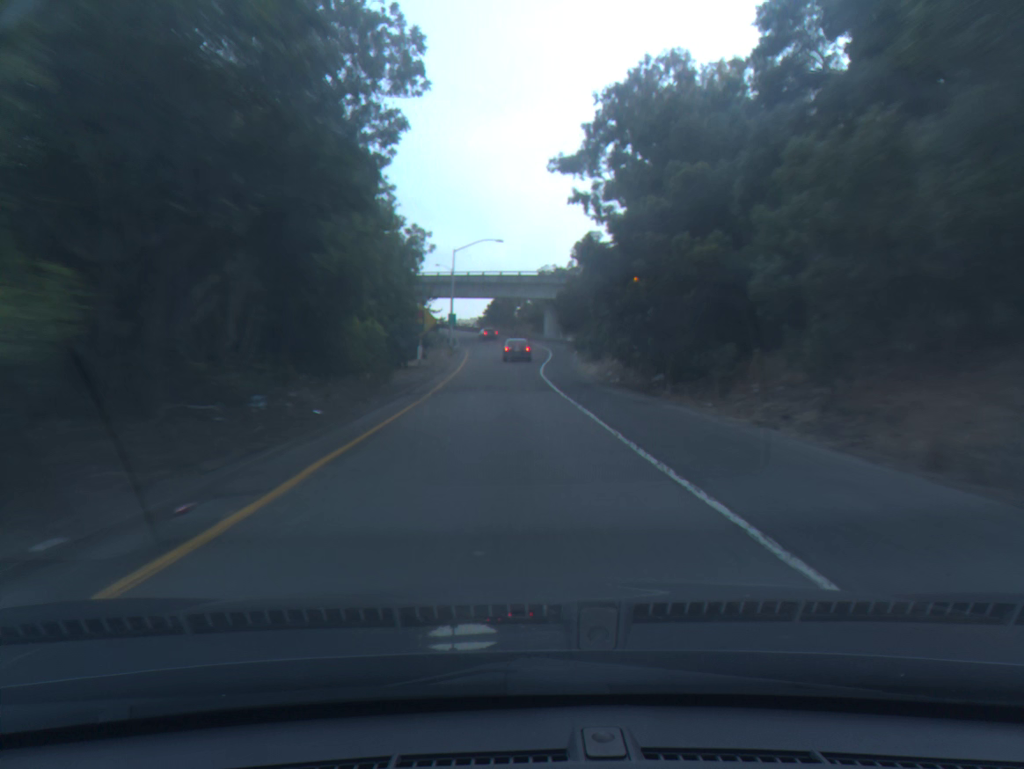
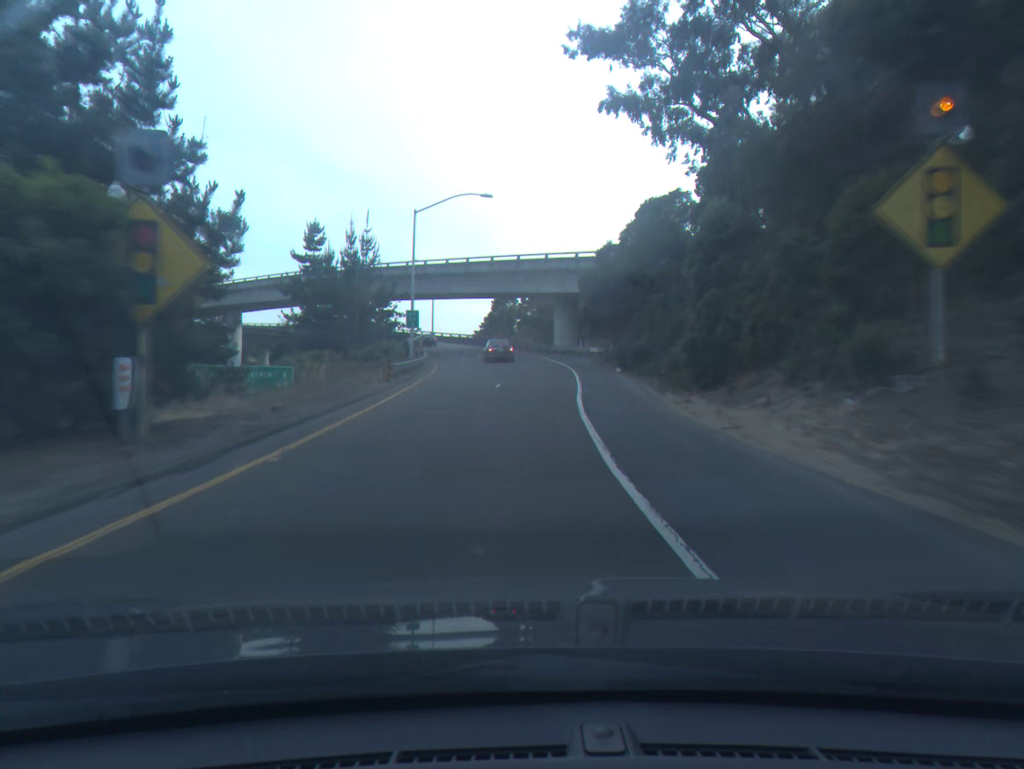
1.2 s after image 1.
(0.0, +28.3) m; 0°
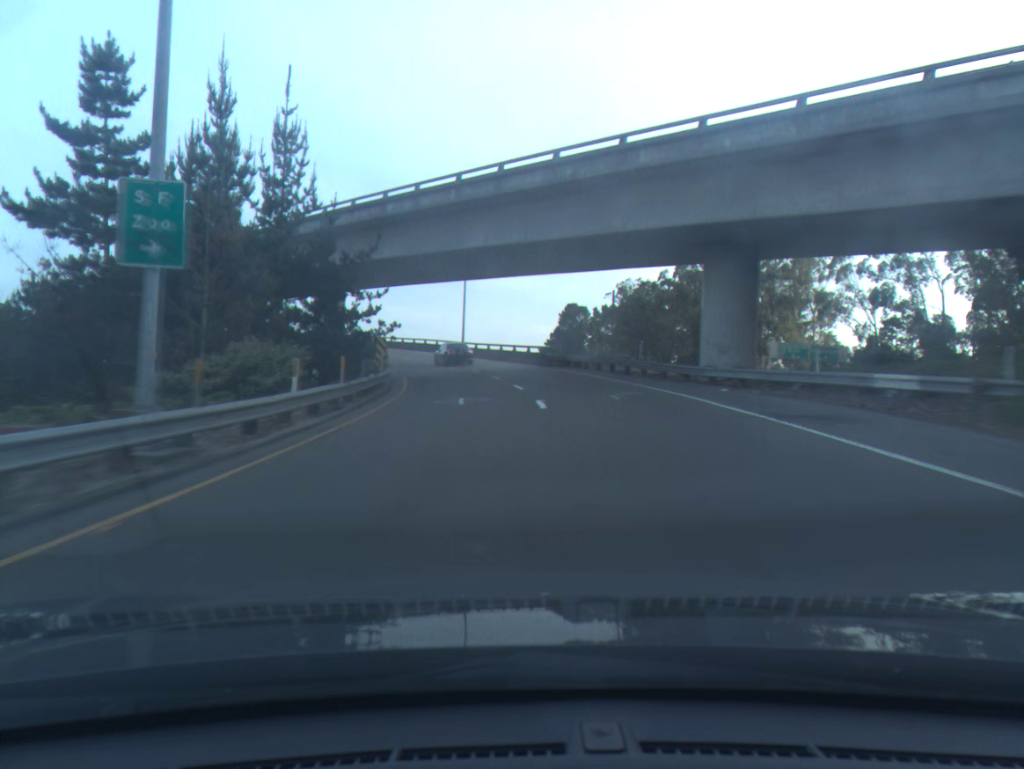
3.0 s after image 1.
(-0.9, +38.0) m; -5°
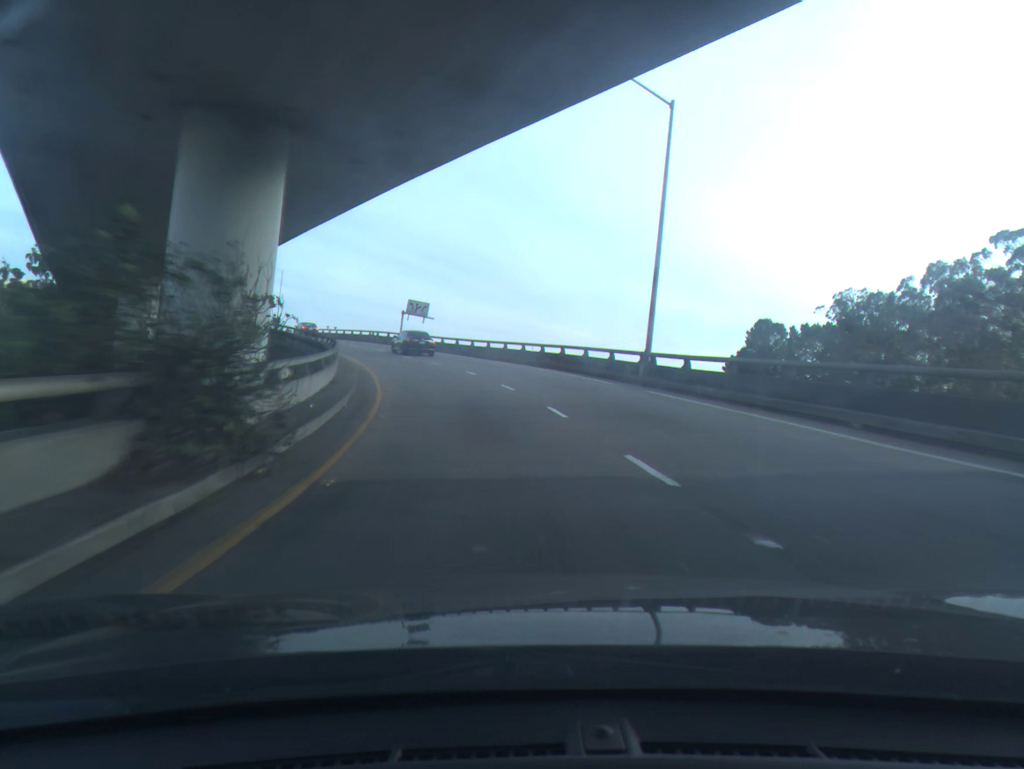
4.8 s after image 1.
(-3.4, +37.2) m; -11°
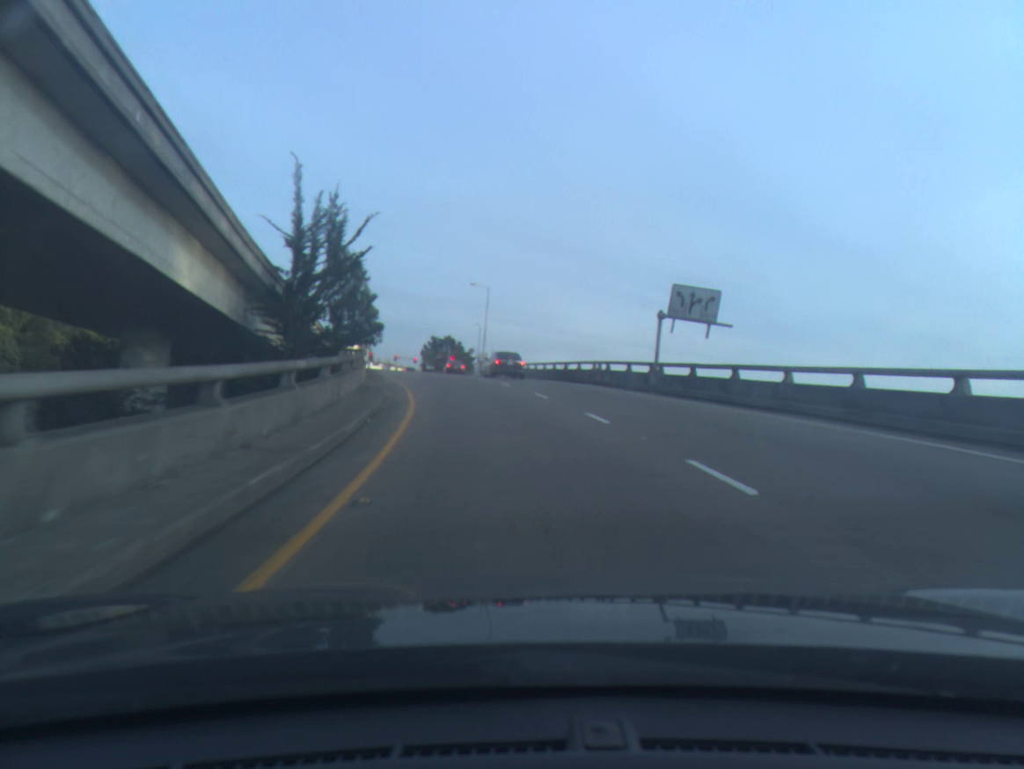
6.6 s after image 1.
(-5.4, +36.2) m; -17°
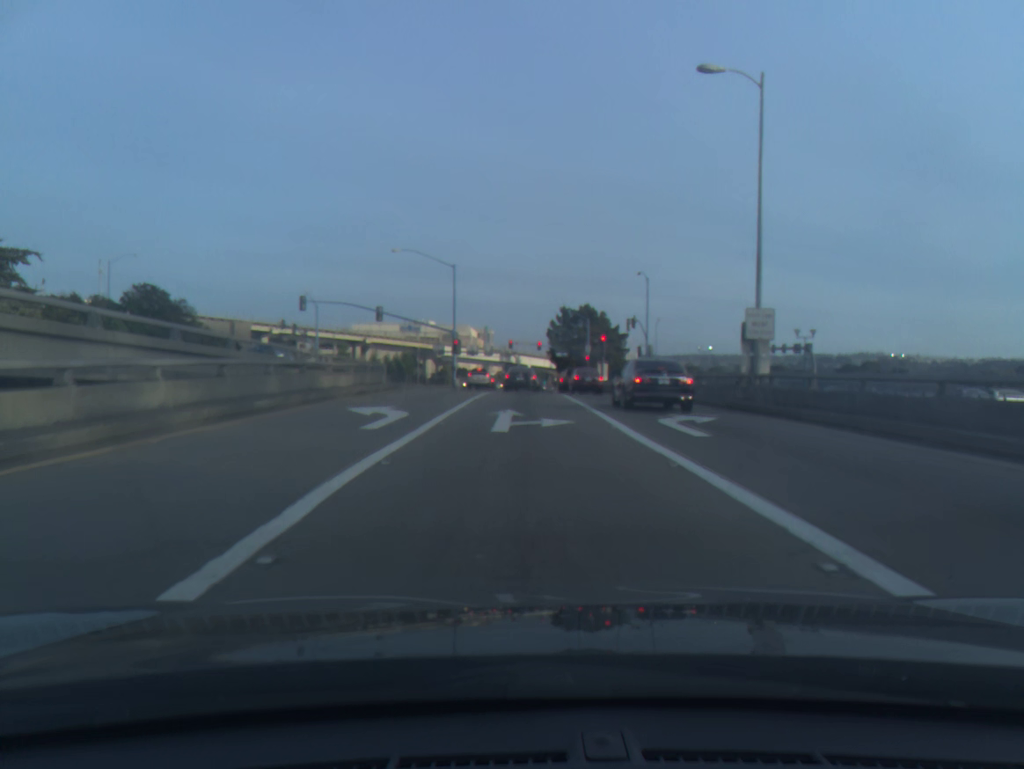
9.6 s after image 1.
(-7.2, +58.5) m; -10°
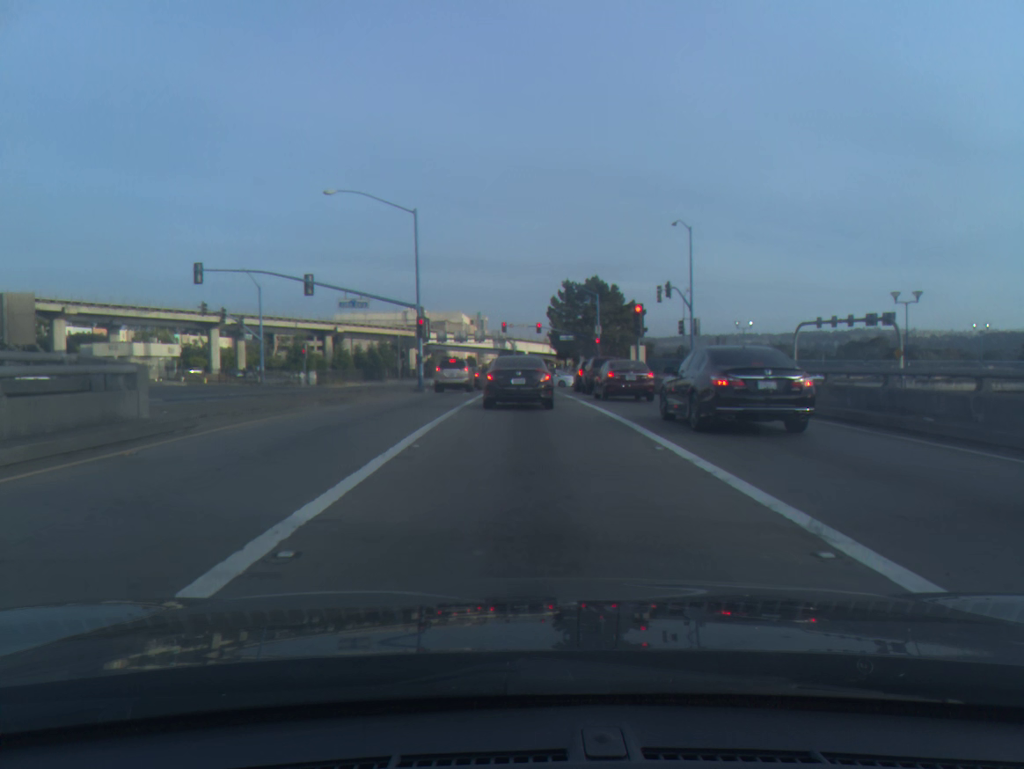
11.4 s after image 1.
(0.0, +22.7) m; 0°
